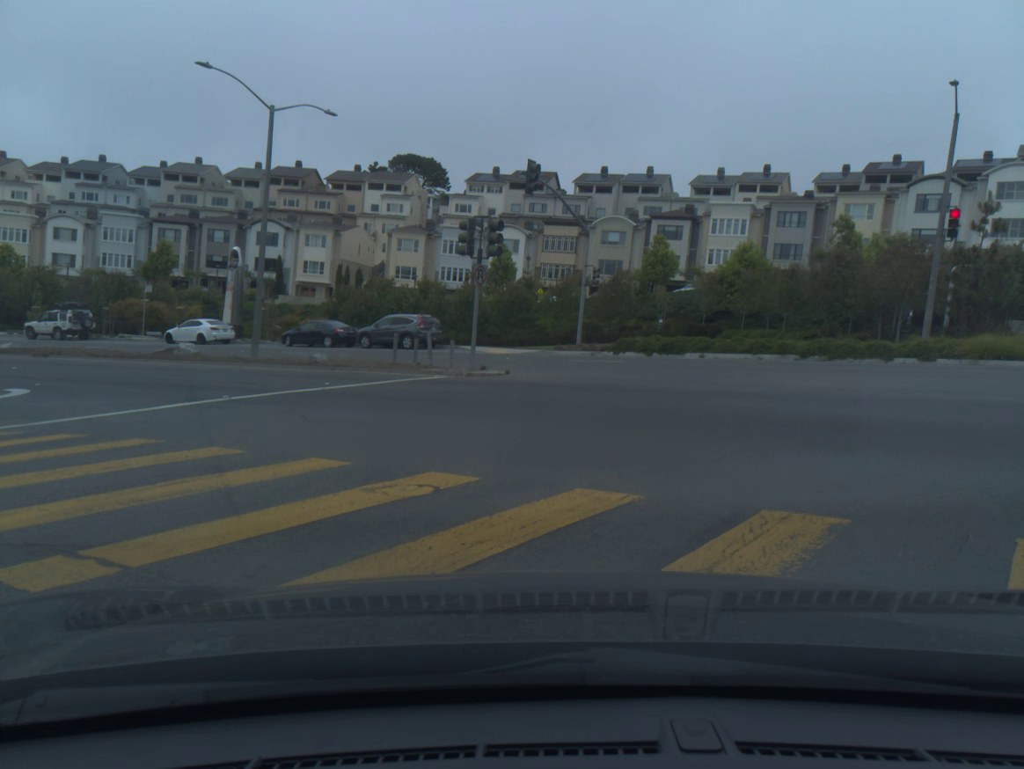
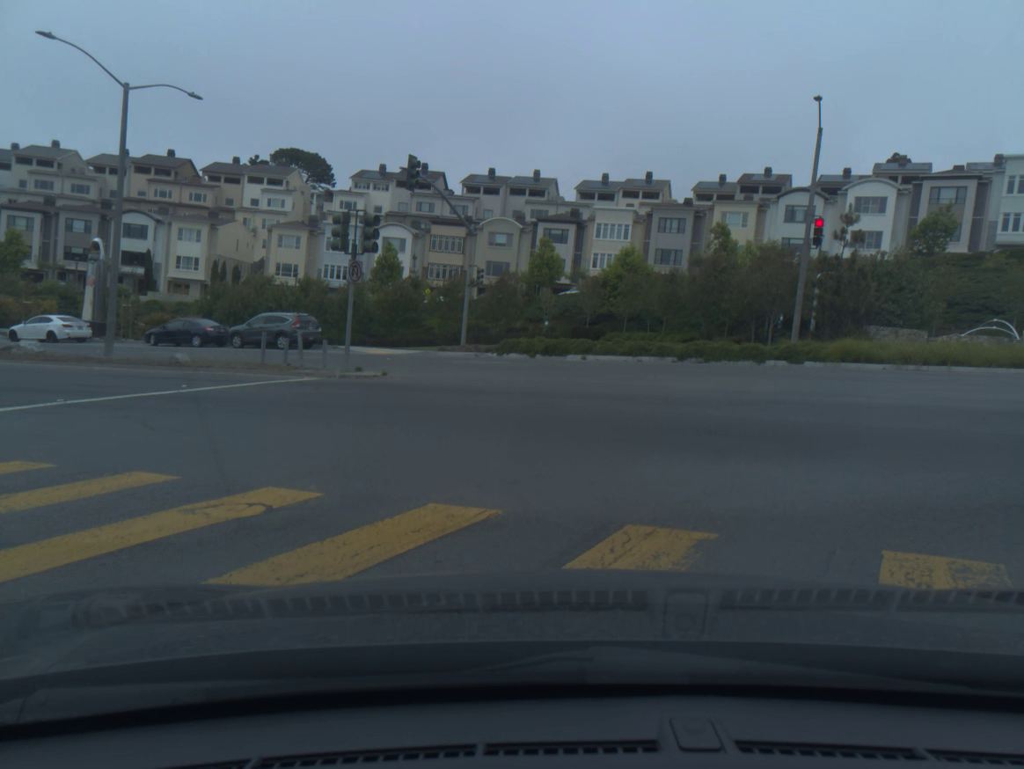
(+0.3, +0.6) m; +8°
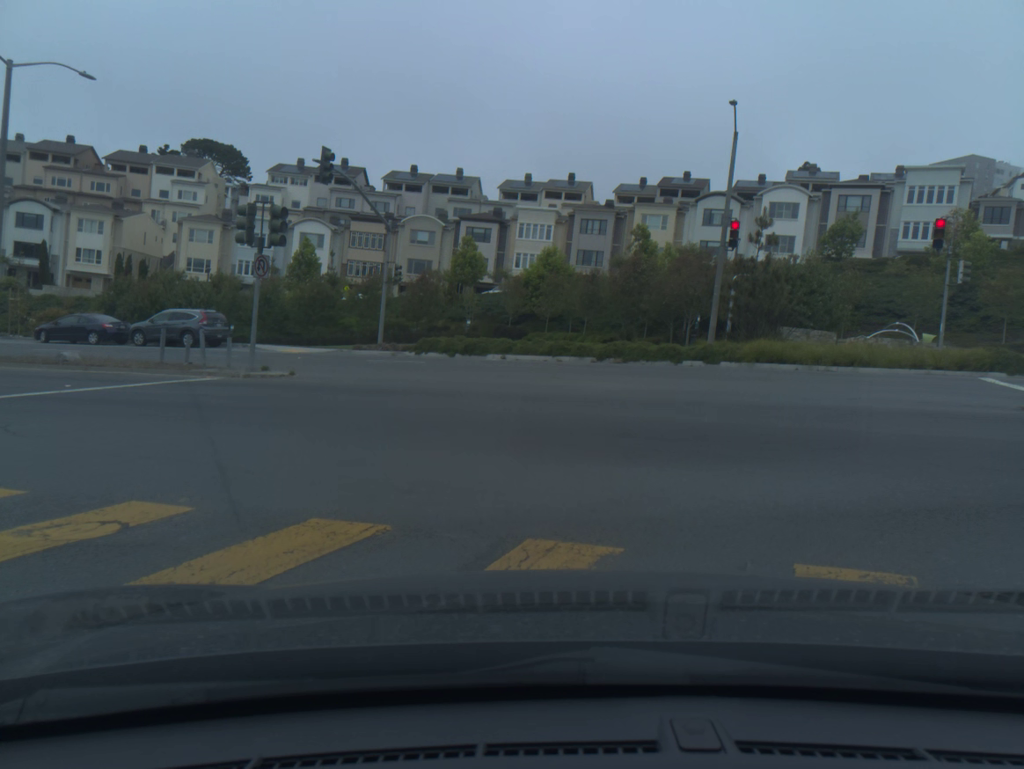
(+0.2, +0.4) m; +6°
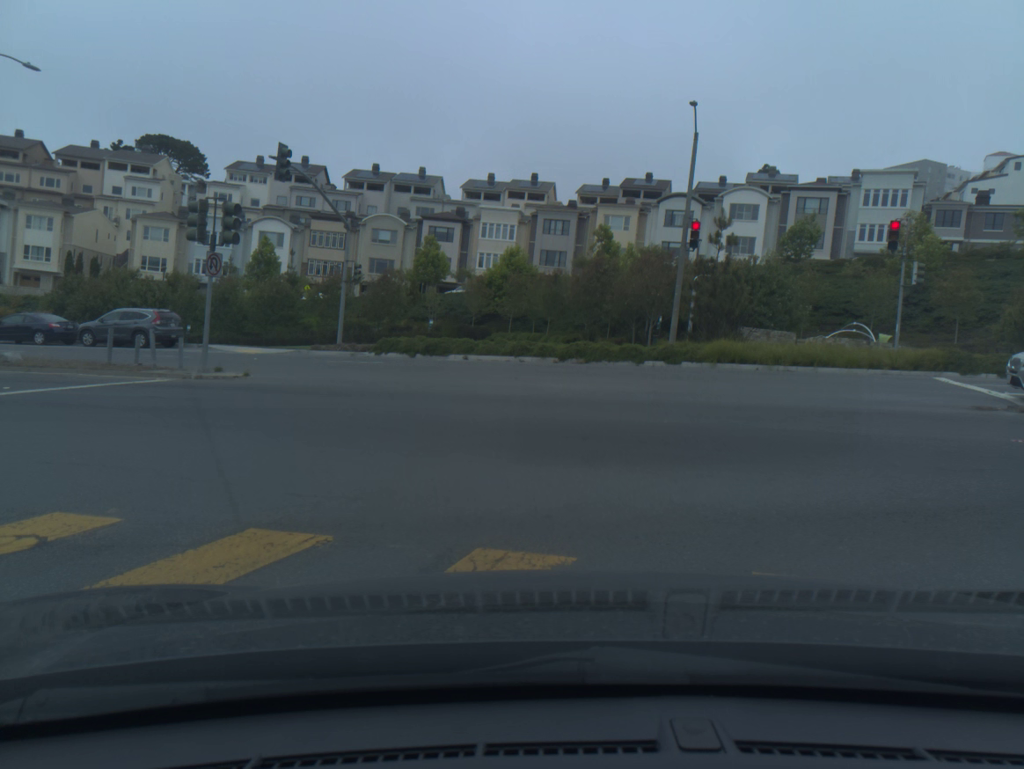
(+0.1, +0.2) m; +3°
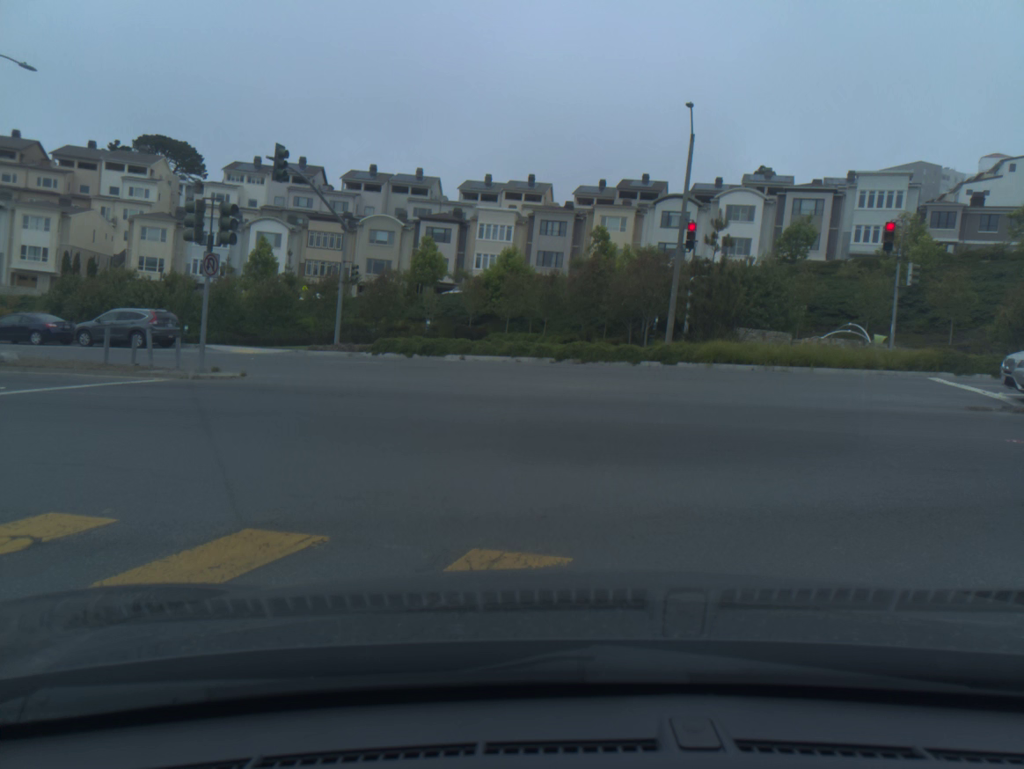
(0.0, 0.0) m; 0°
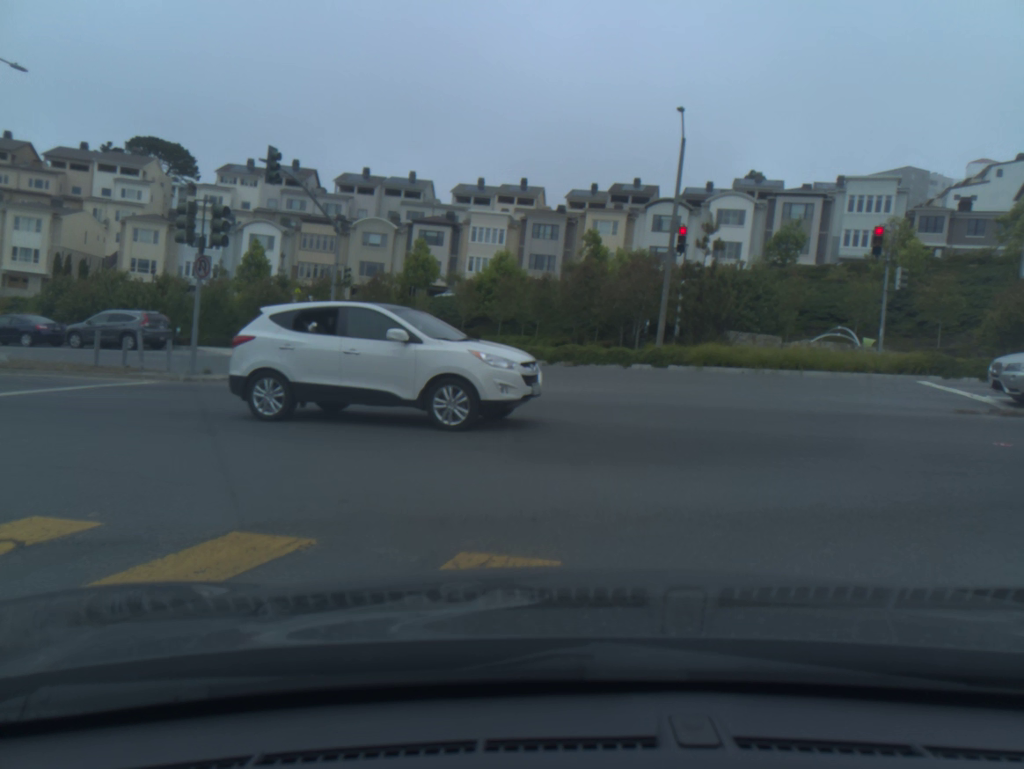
(0.0, 0.0) m; 0°
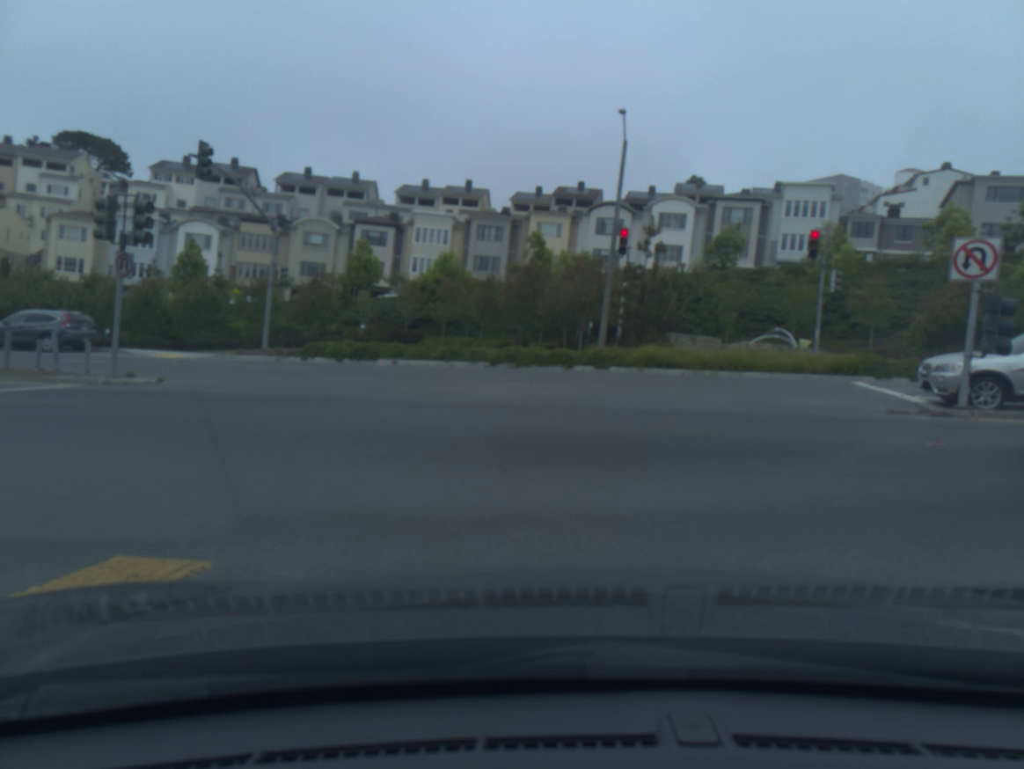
(+0.1, +0.3) m; +4°
